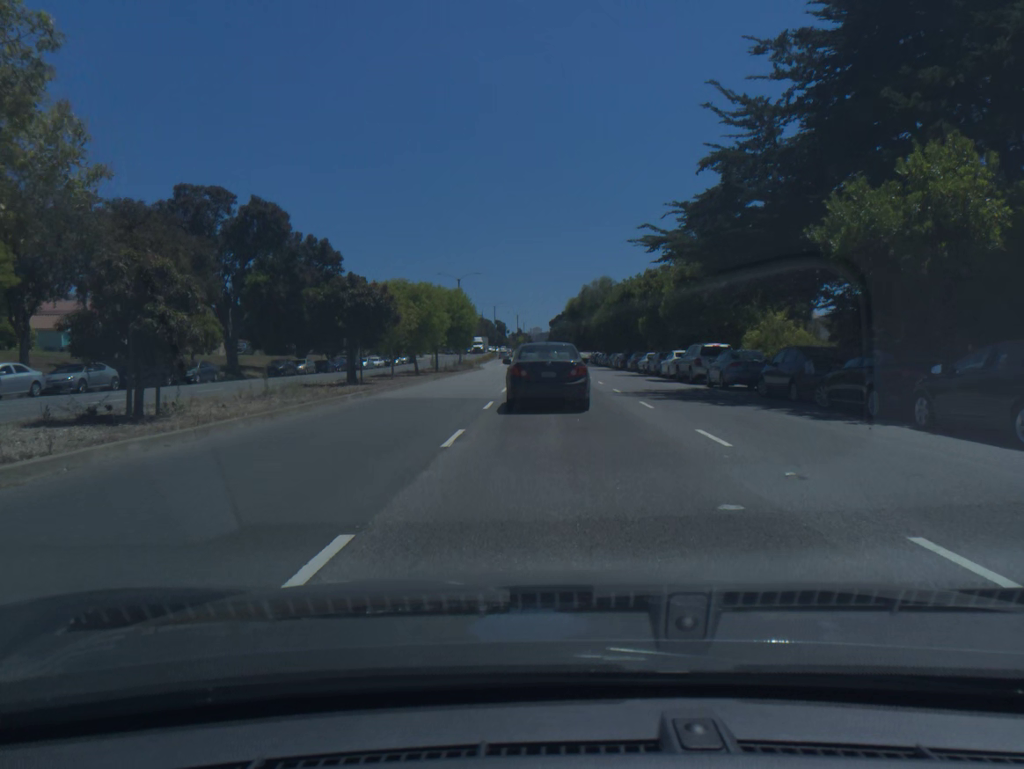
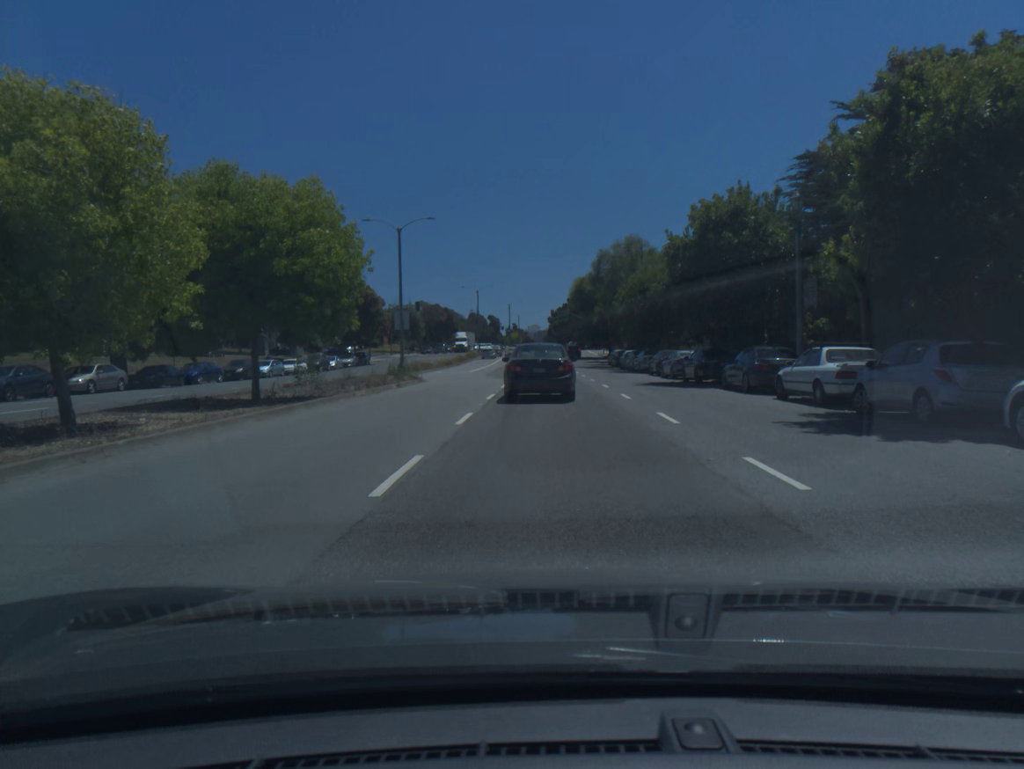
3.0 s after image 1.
(+0.2, +32.7) m; 0°
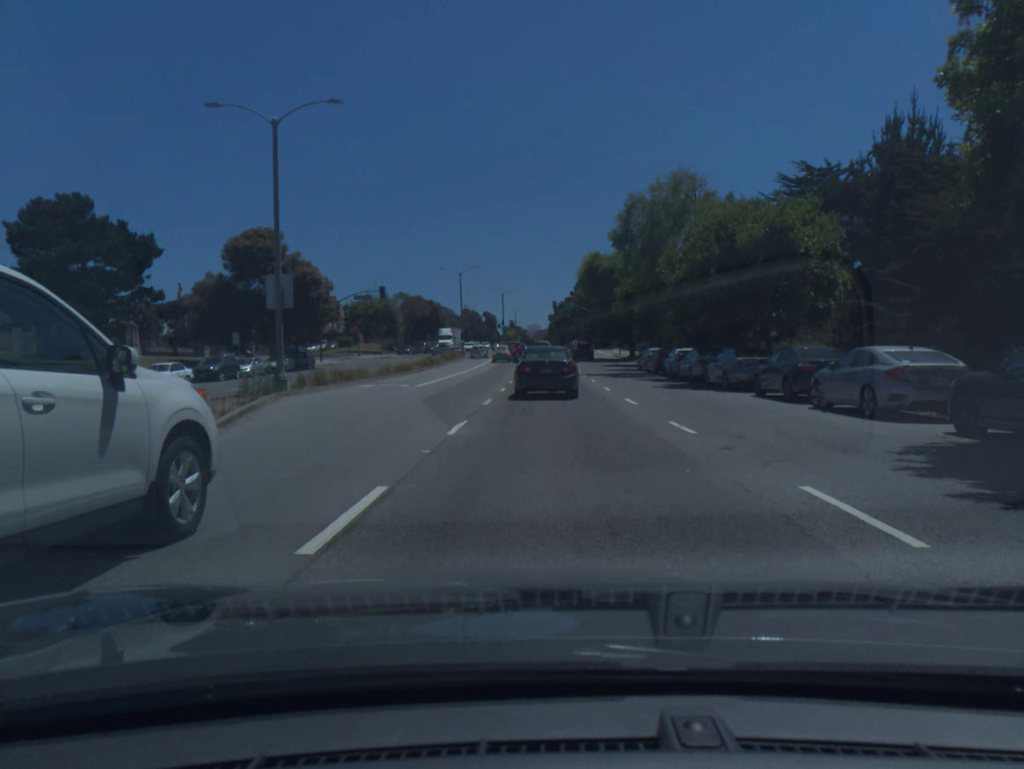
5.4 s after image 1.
(+0.1, +22.9) m; 0°
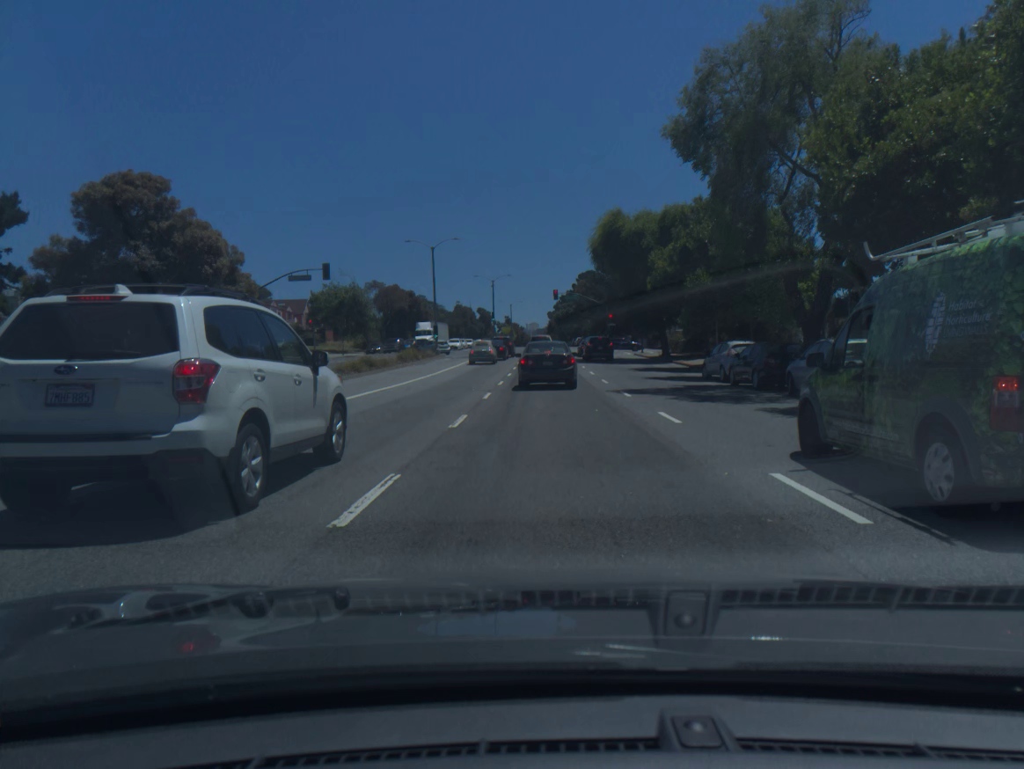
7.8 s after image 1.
(0.0, +21.3) m; 0°
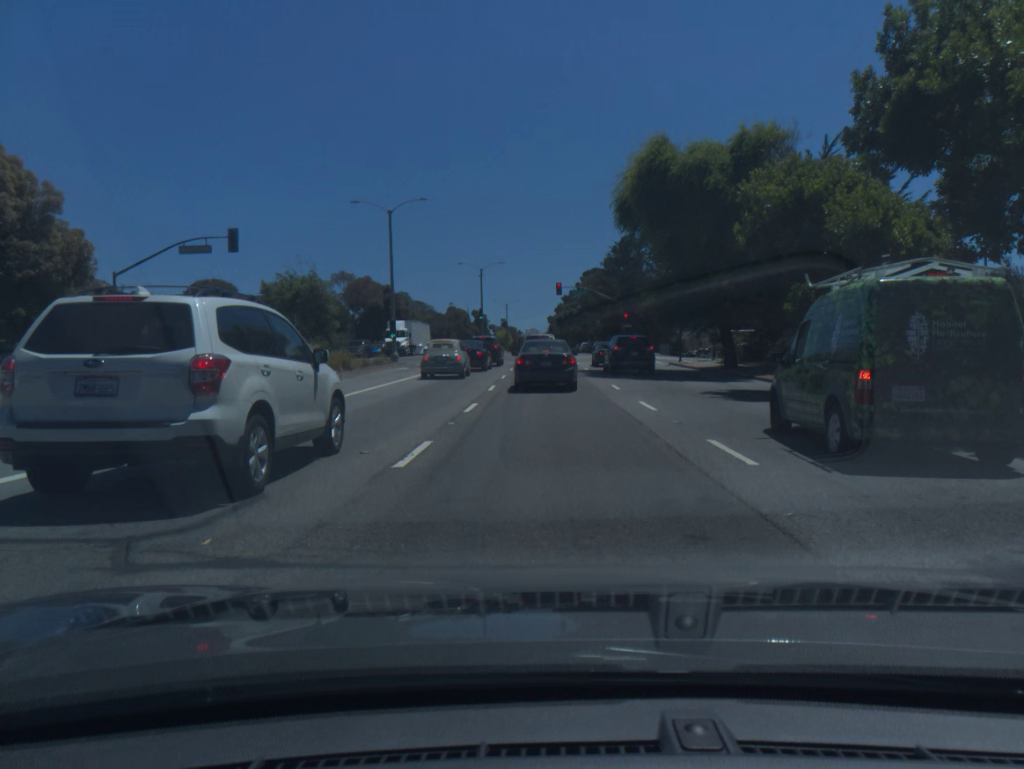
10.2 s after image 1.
(0.0, +18.9) m; 0°
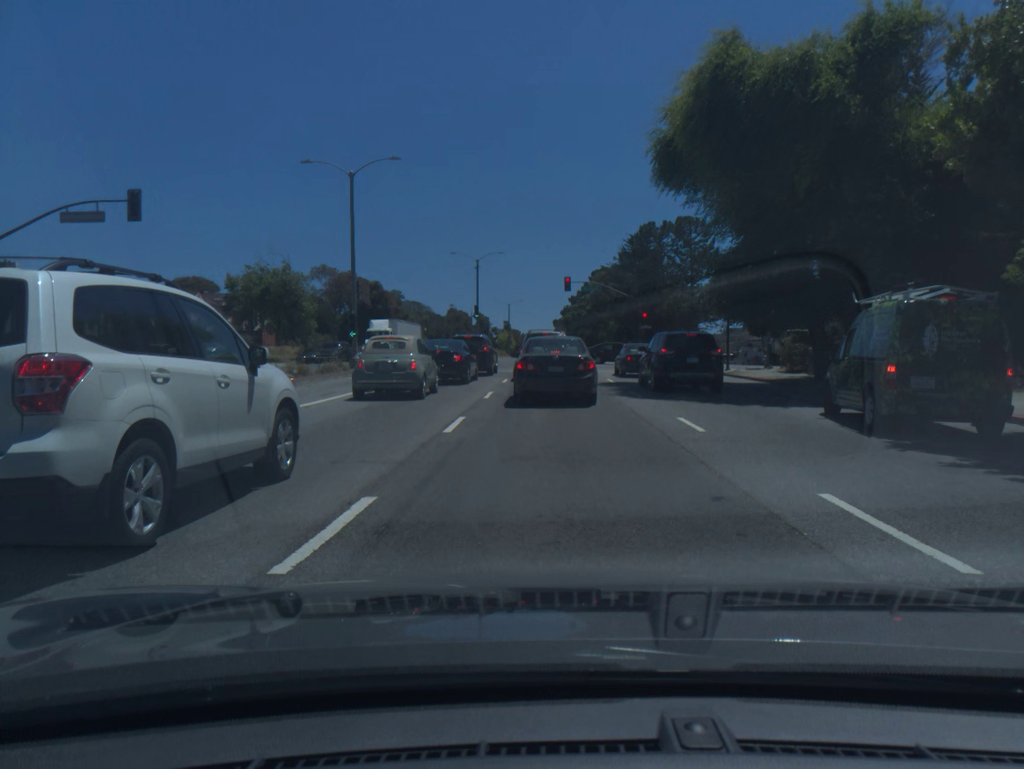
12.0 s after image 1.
(-0.1, +11.3) m; 0°
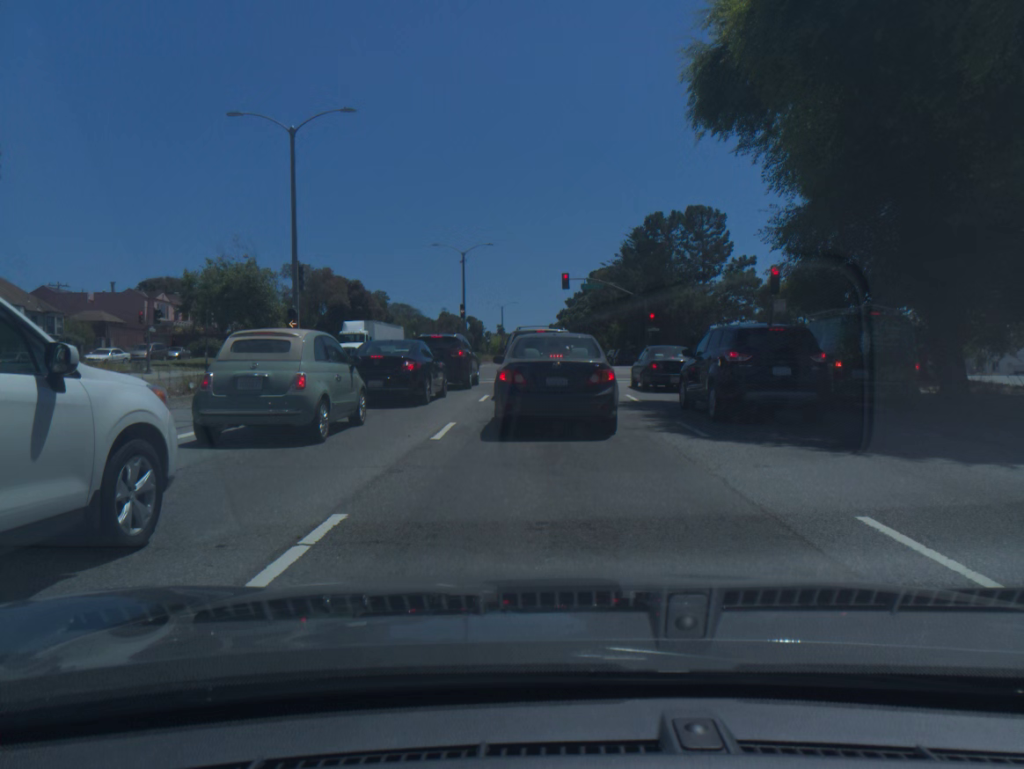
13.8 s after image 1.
(+0.1, +8.1) m; 0°
